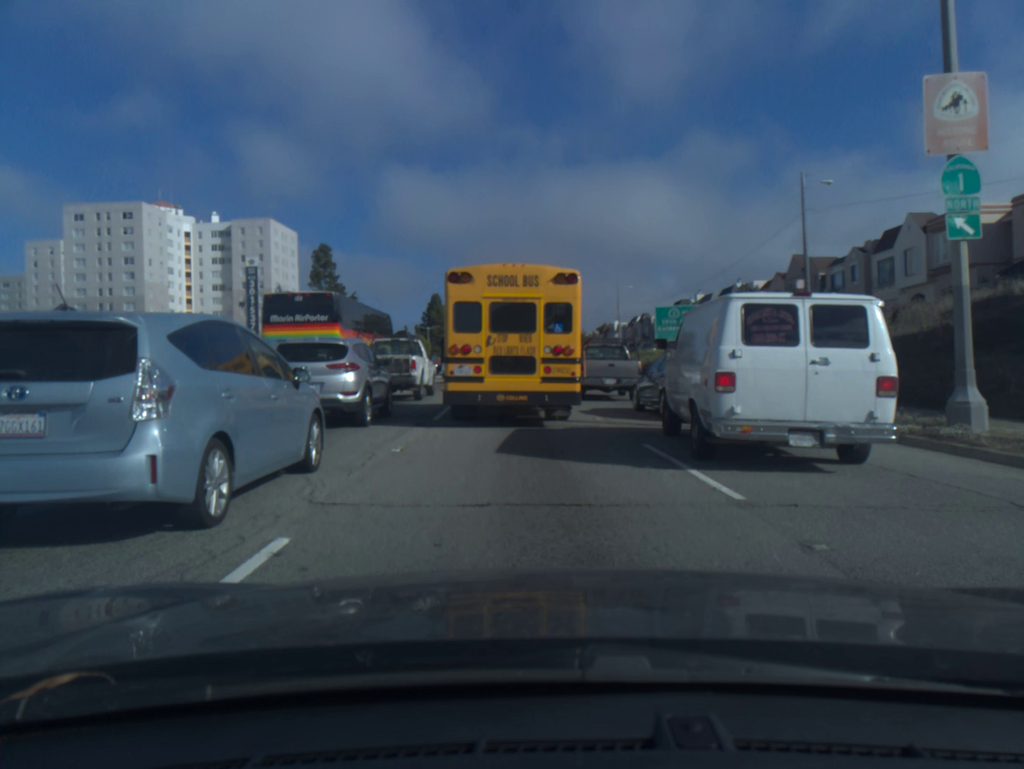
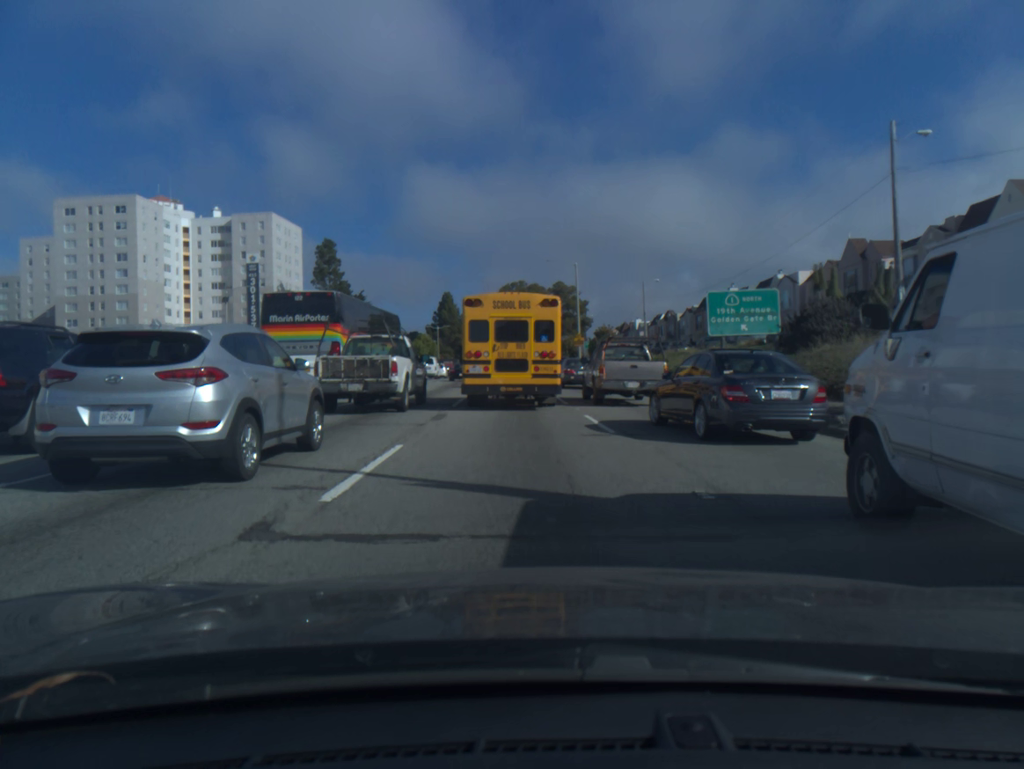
(-0.2, +8.9) m; -2°
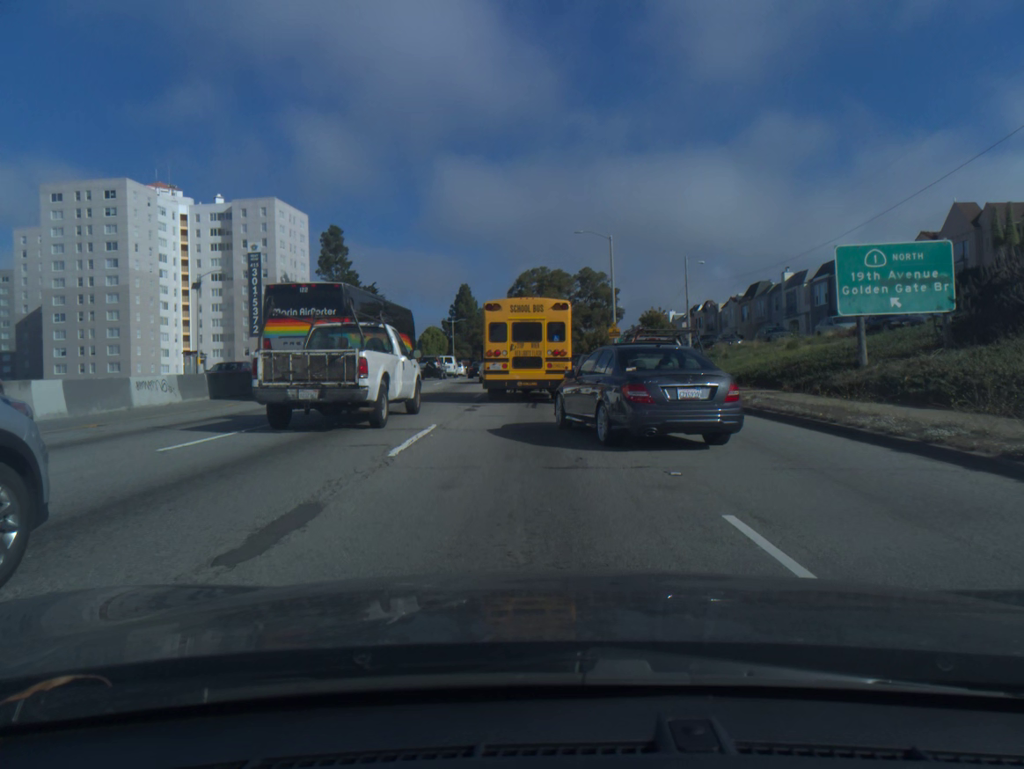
(-0.2, +11.5) m; -2°
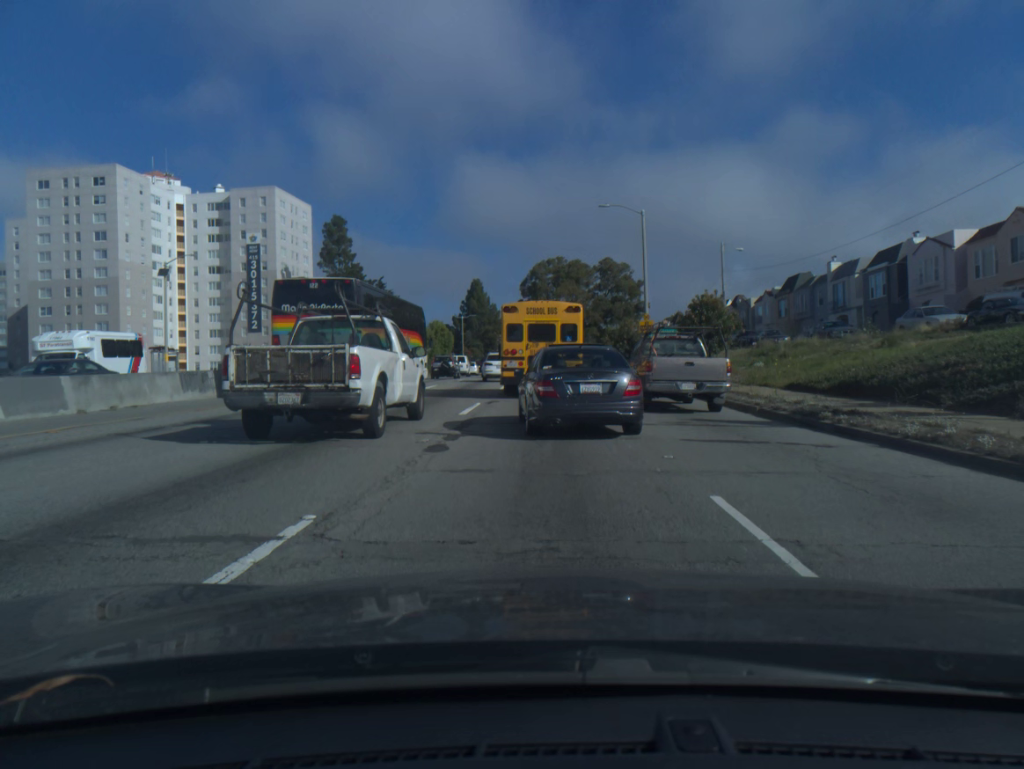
(-0.1, +8.5) m; -1°
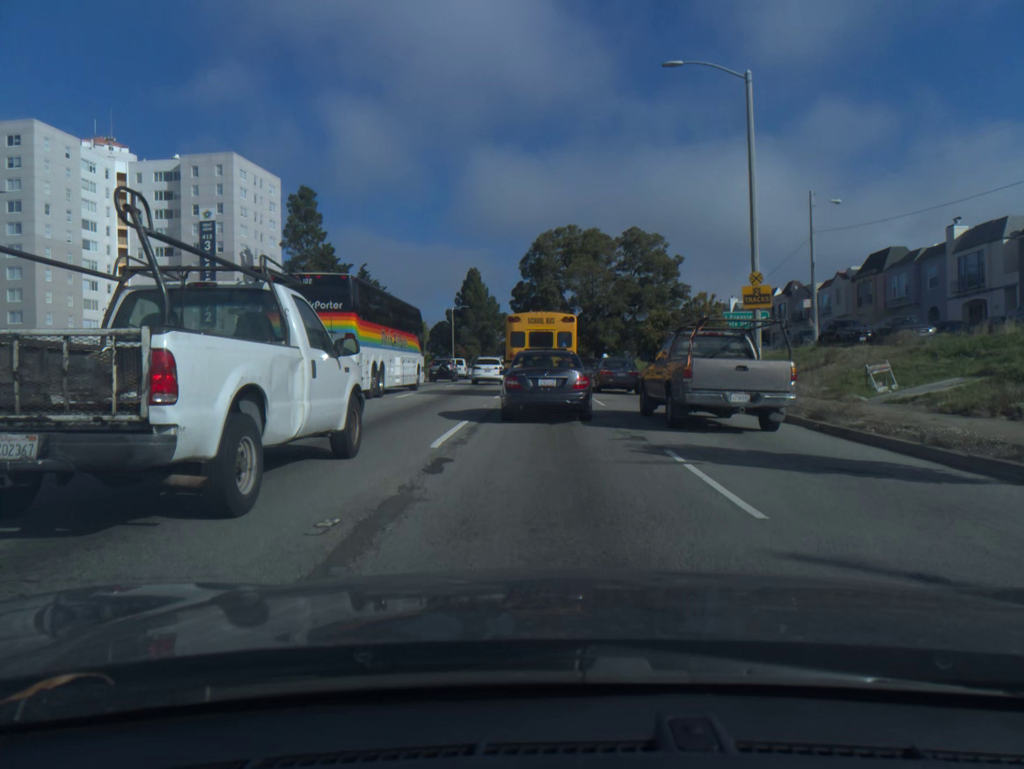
(0.0, +20.4) m; 0°
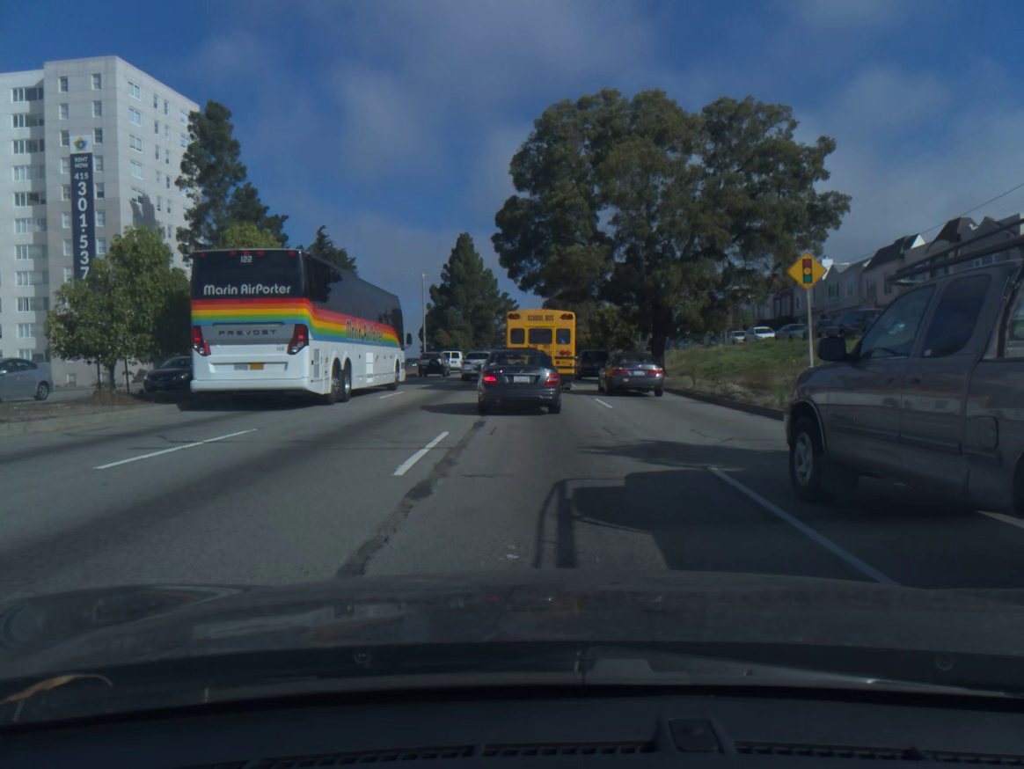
(-0.1, +32.0) m; -1°
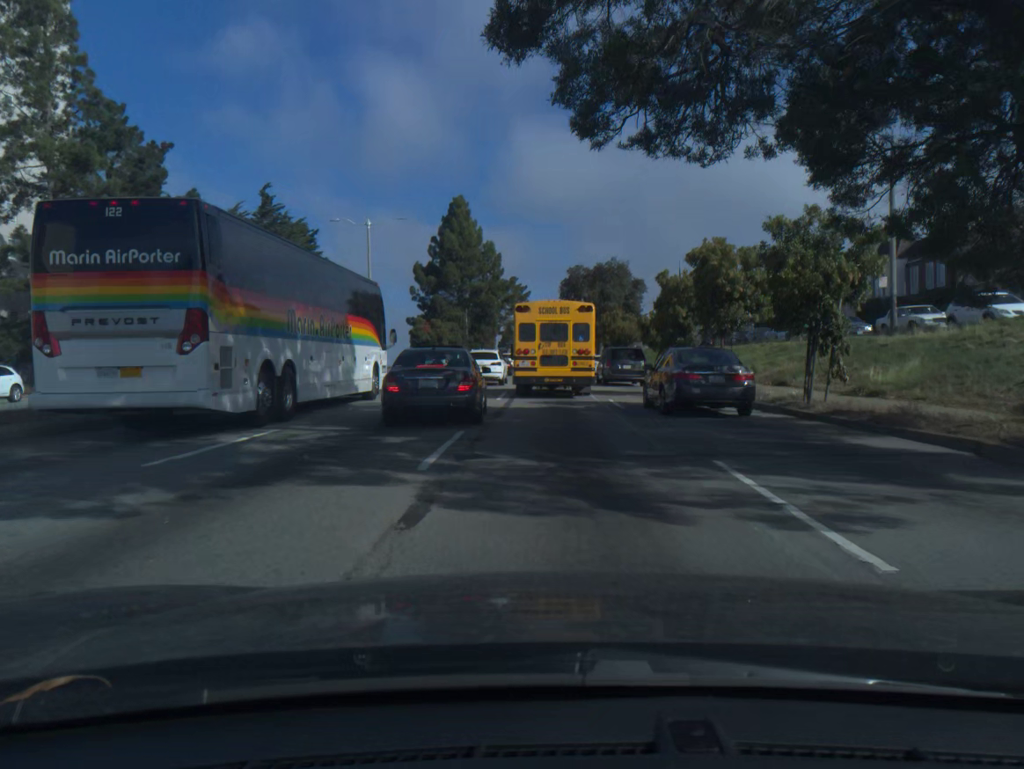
(-0.3, +29.3) m; -1°
